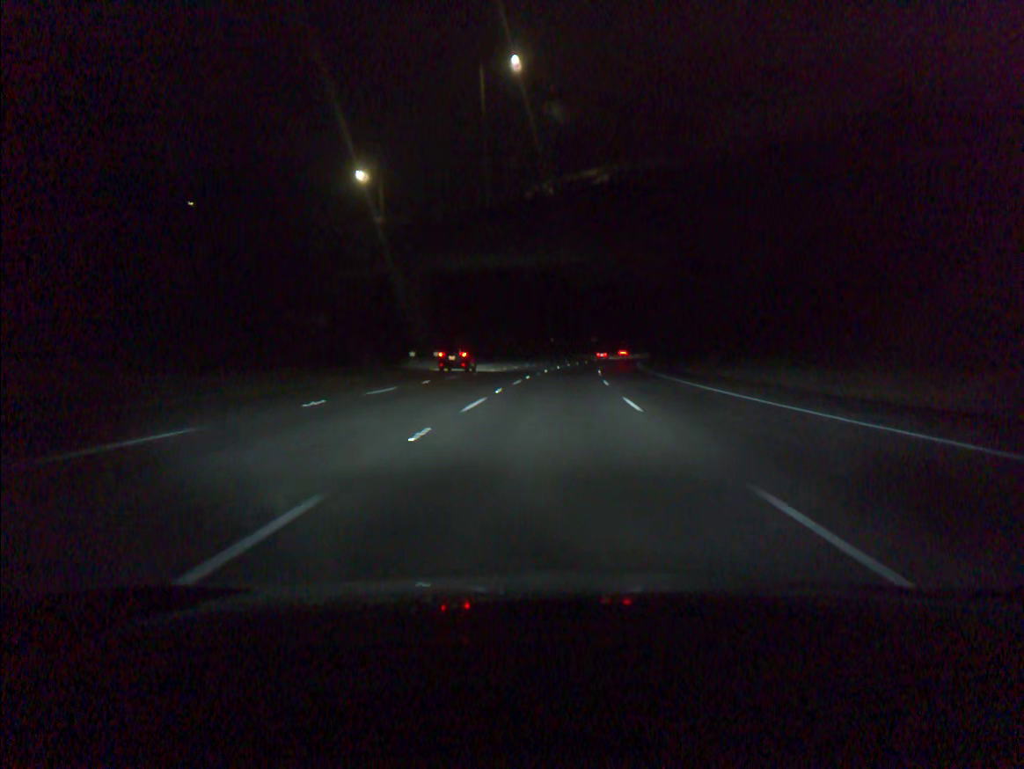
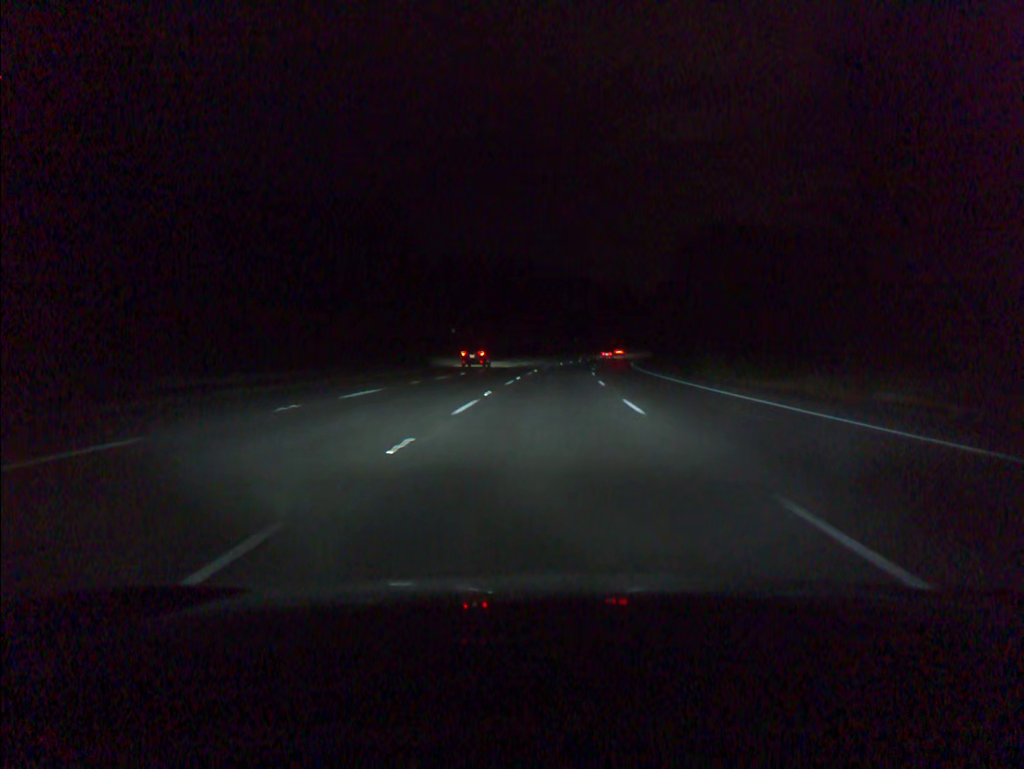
(+3.7, +73.9) m; +6°
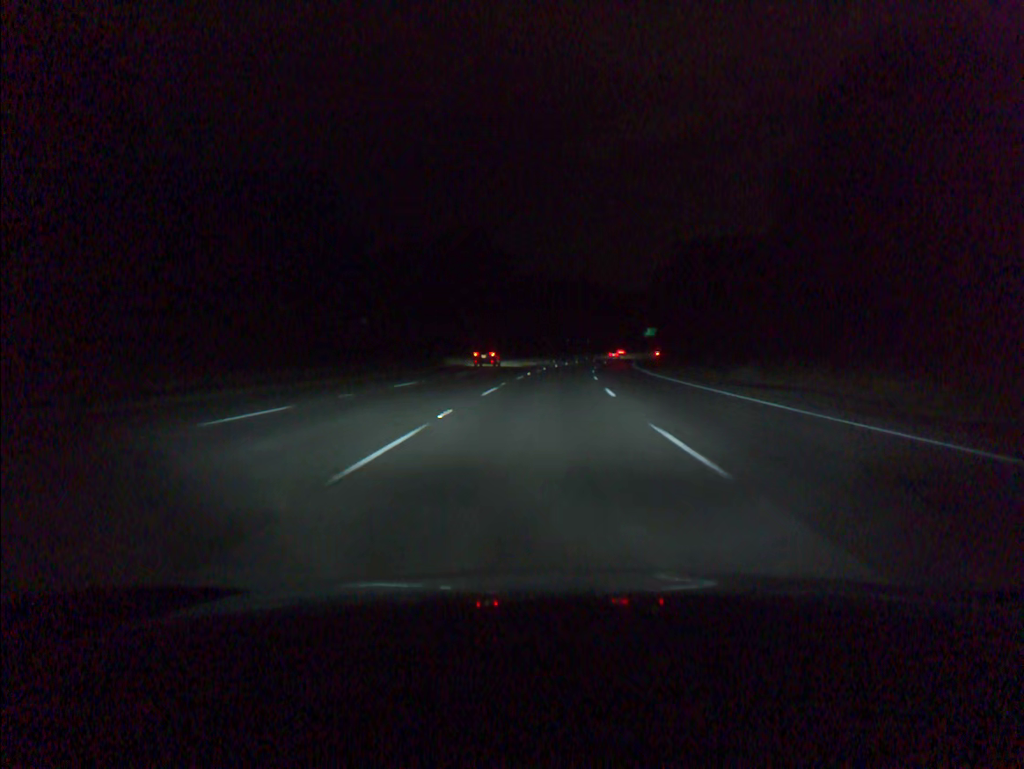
(+0.8, +37.0) m; +2°
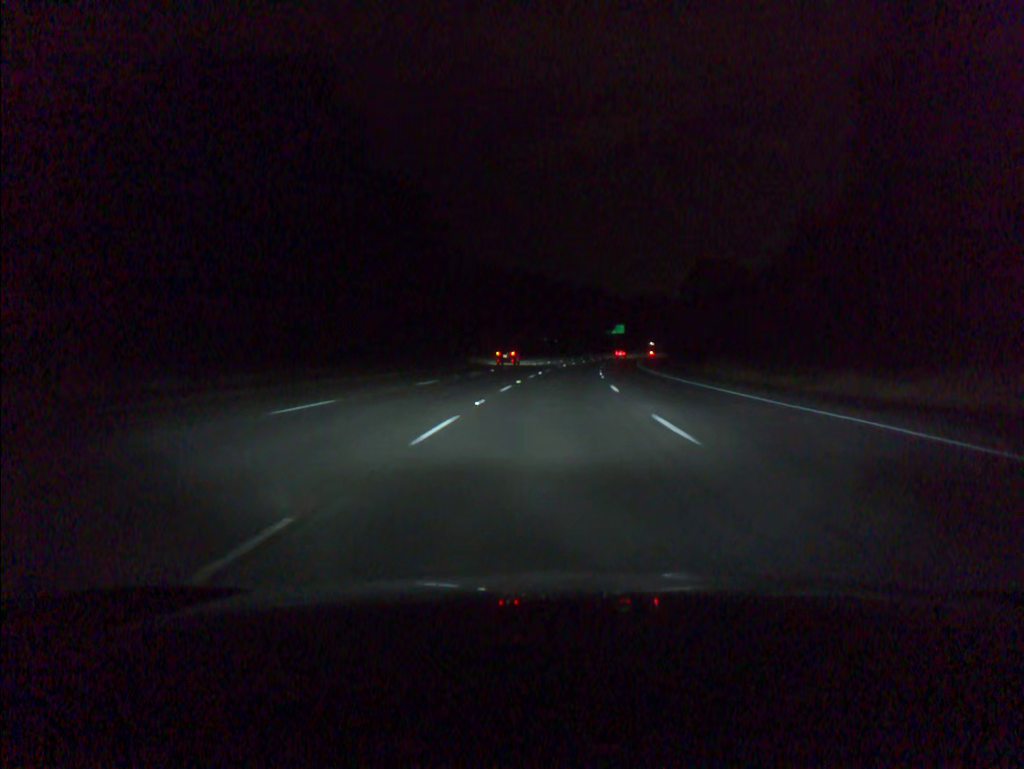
(+1.7, +55.5) m; +4°
